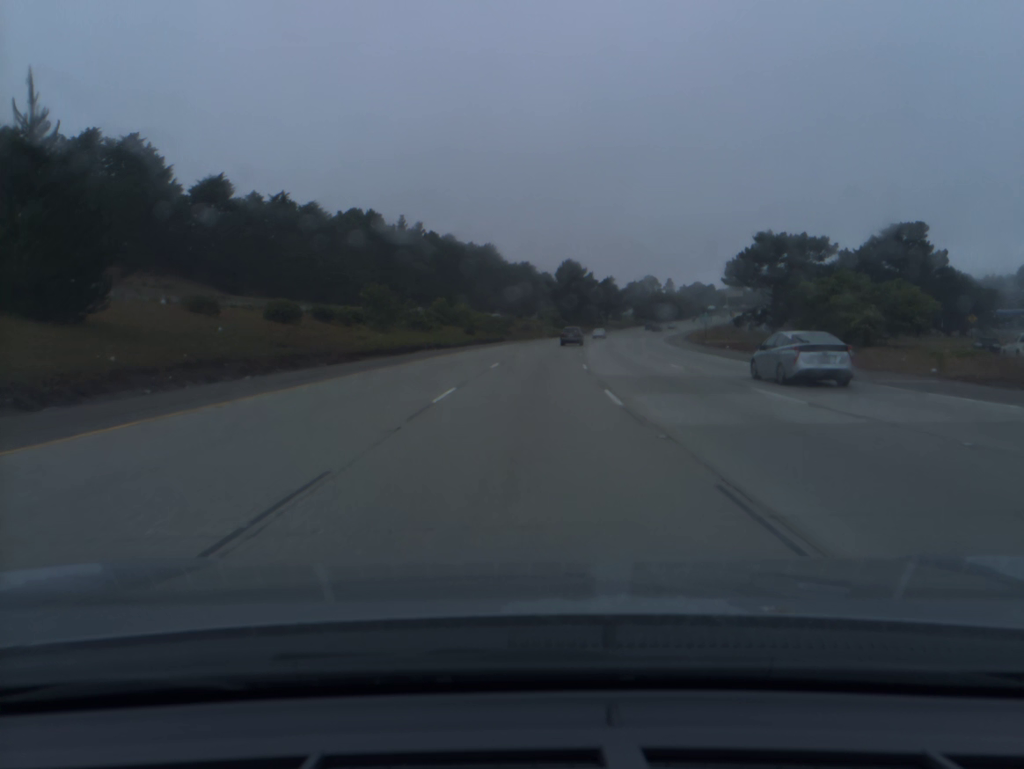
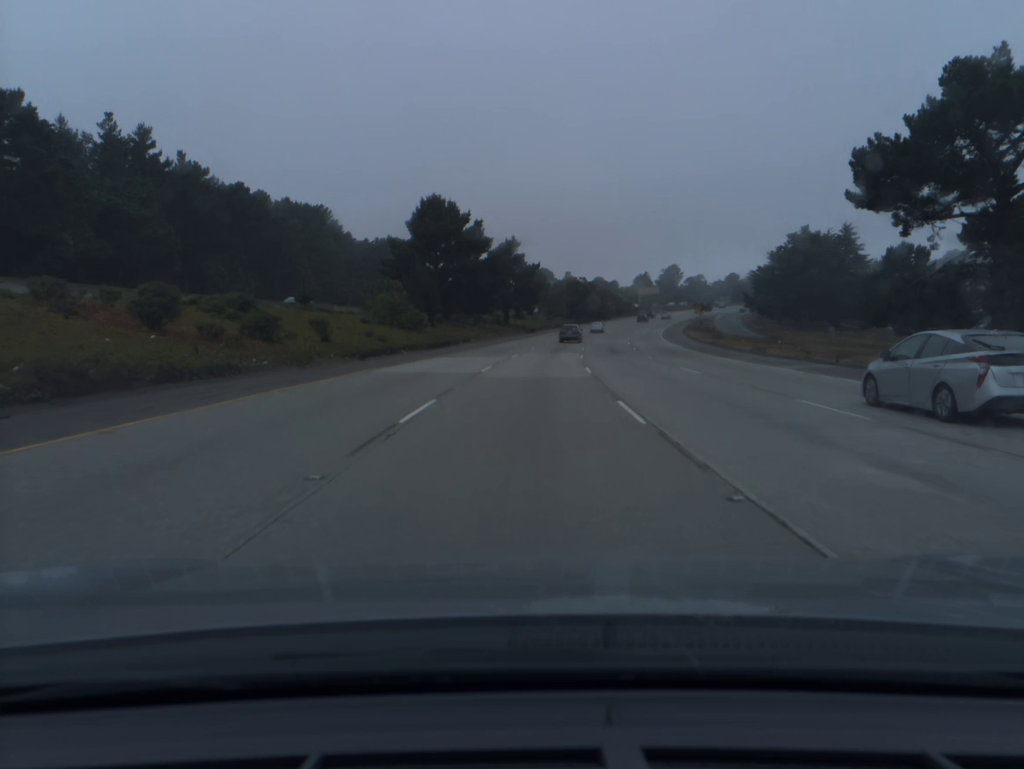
(+6.8, +90.3) m; +9°
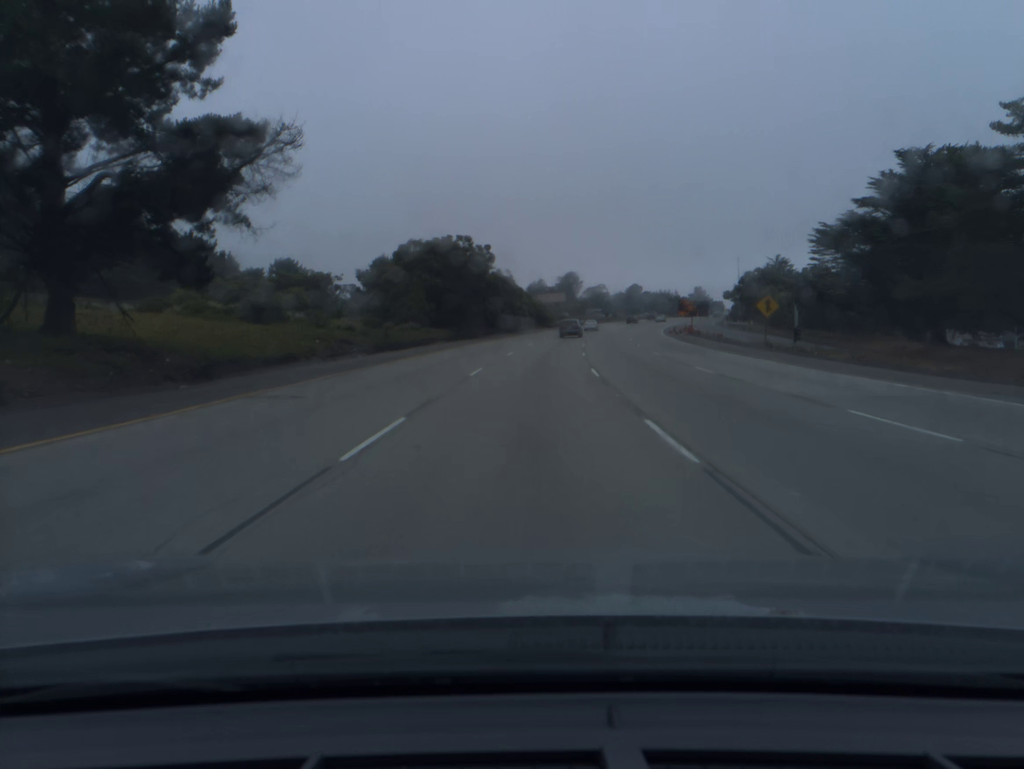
(+6.9, +90.7) m; +9°
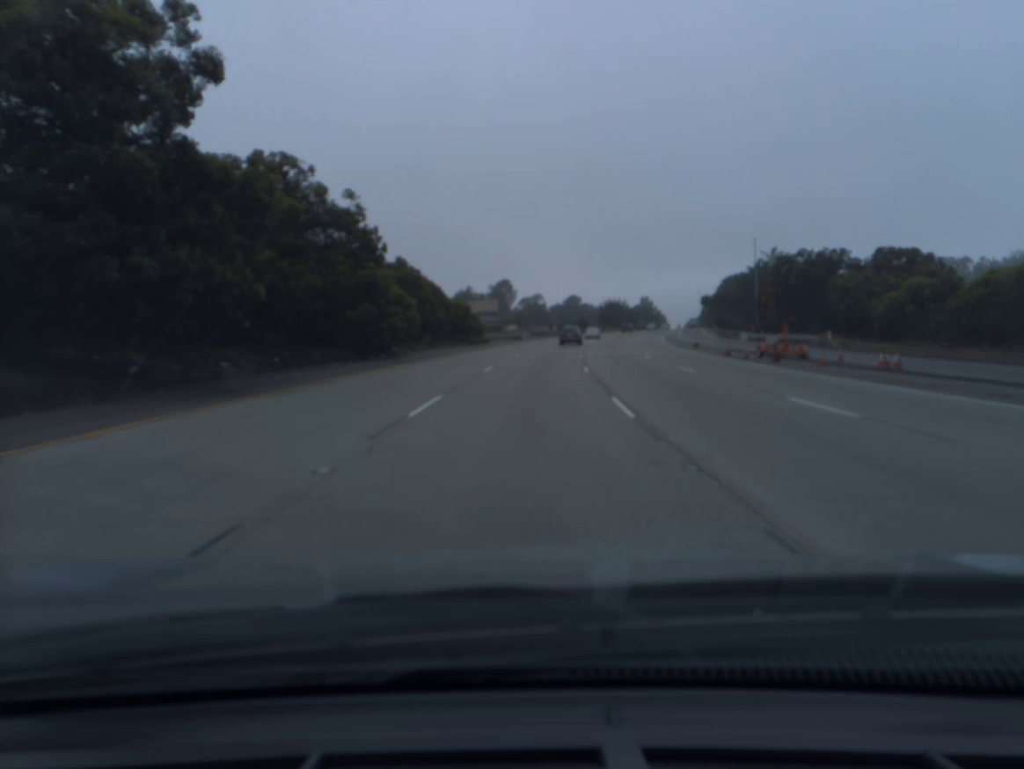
(+2.5, +54.0) m; +5°
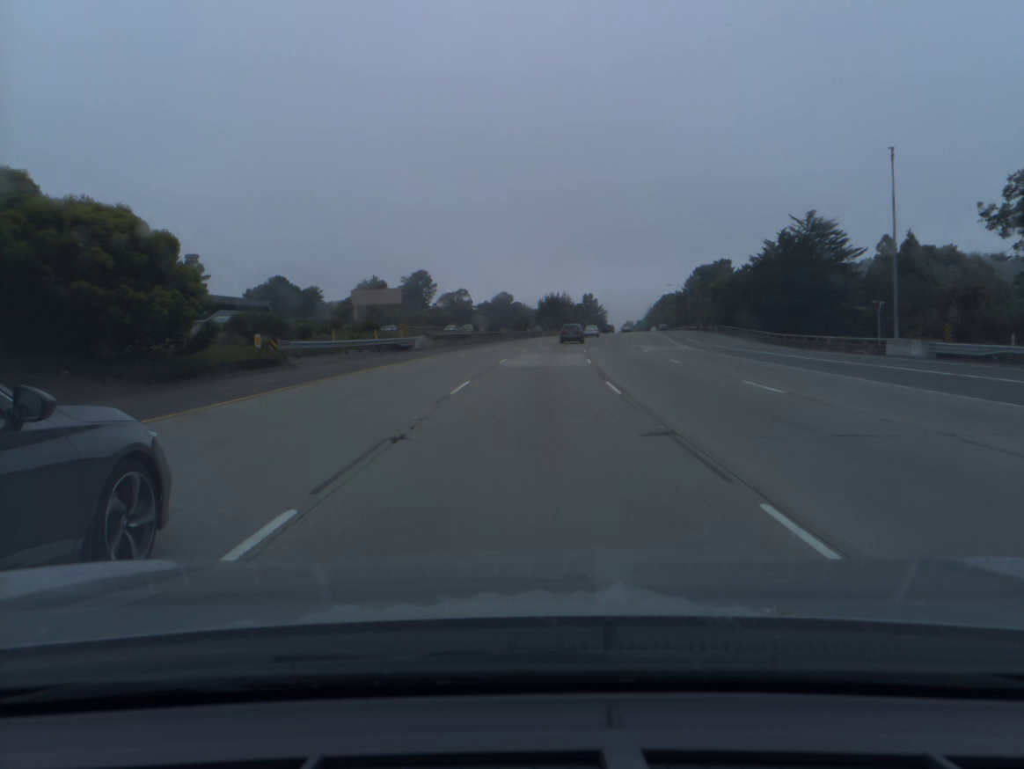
(+2.3, +53.8) m; +5°
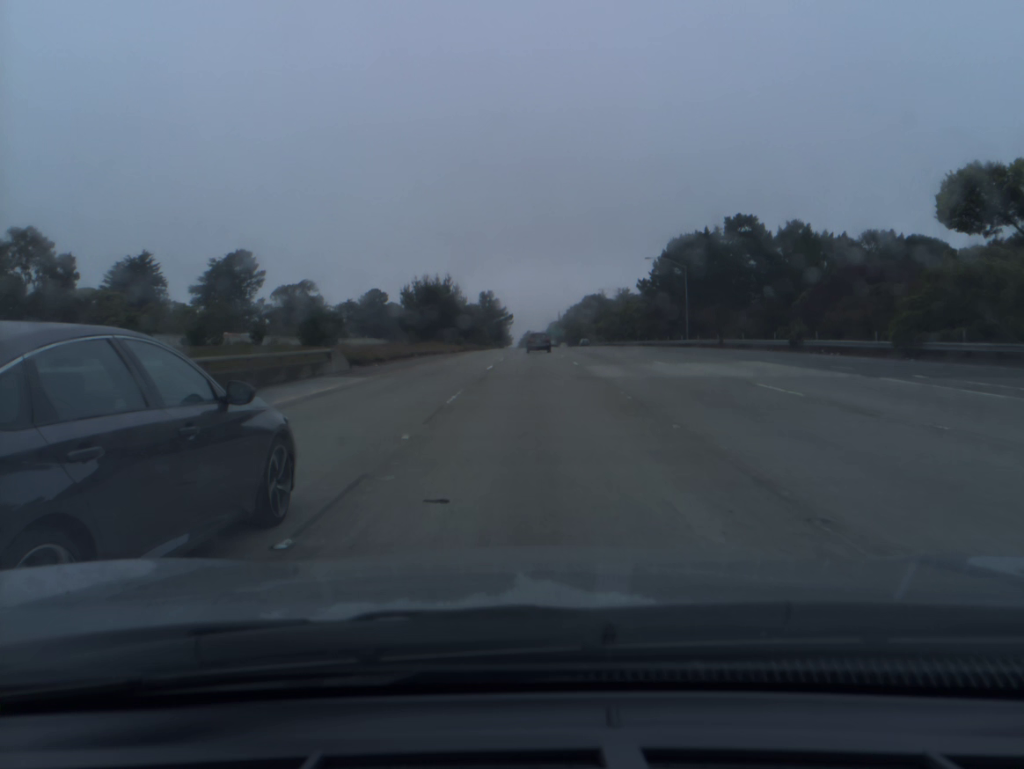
(+6.4, +88.1) m; +8°
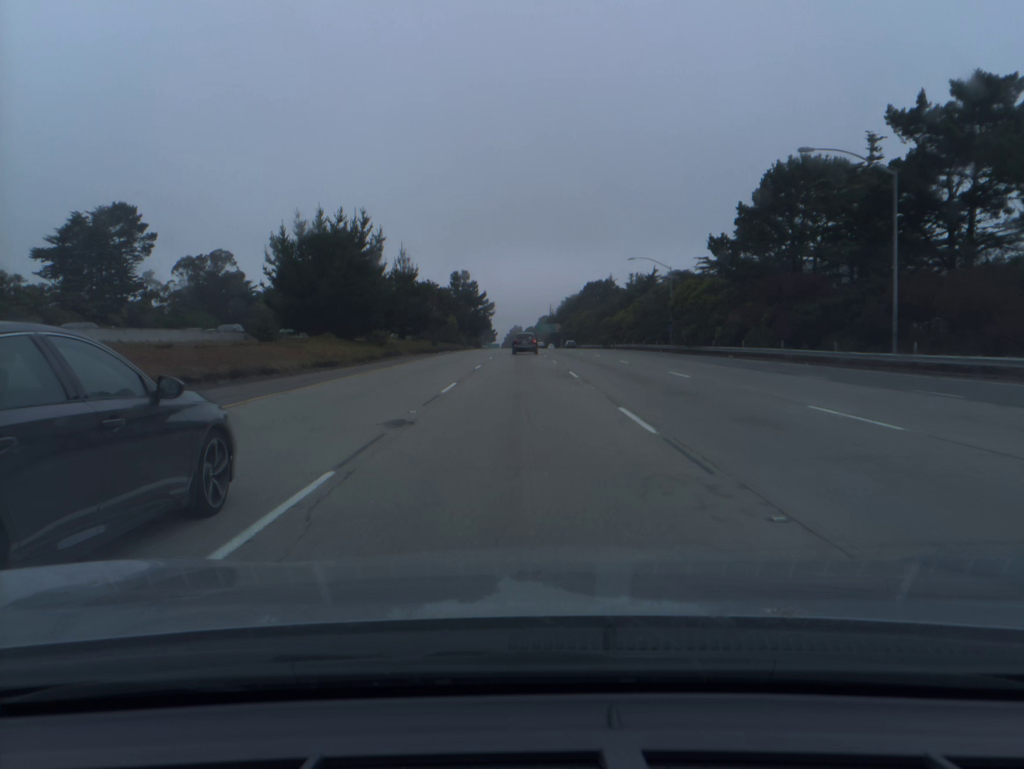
(+0.8, +52.7) m; +1°
